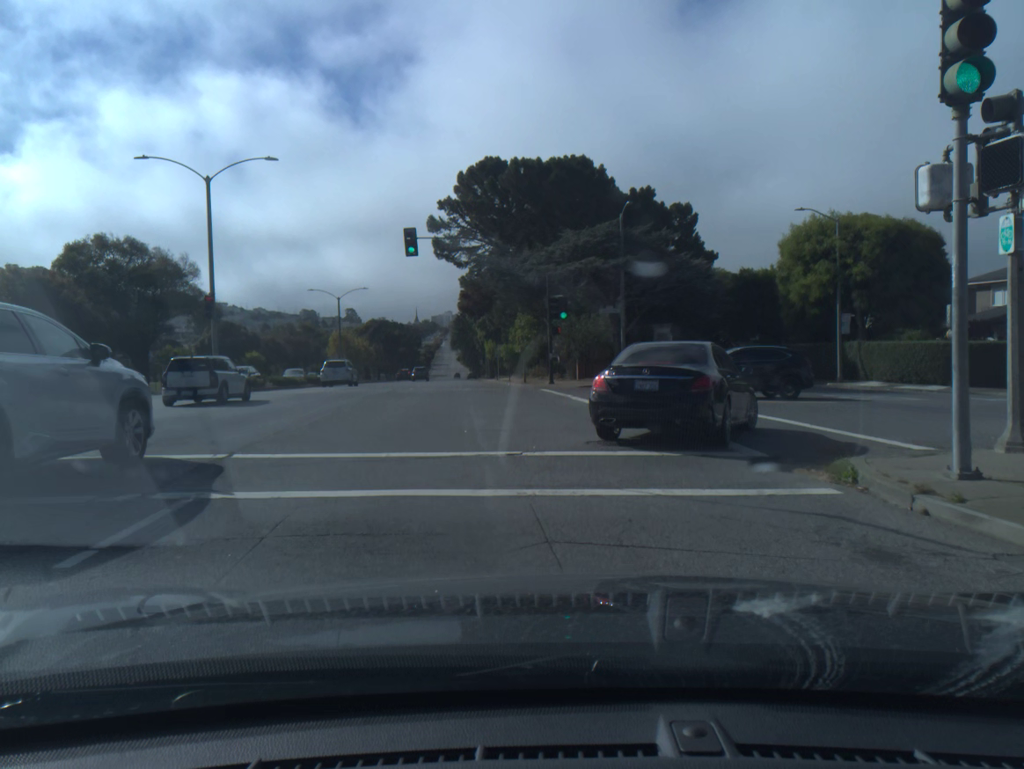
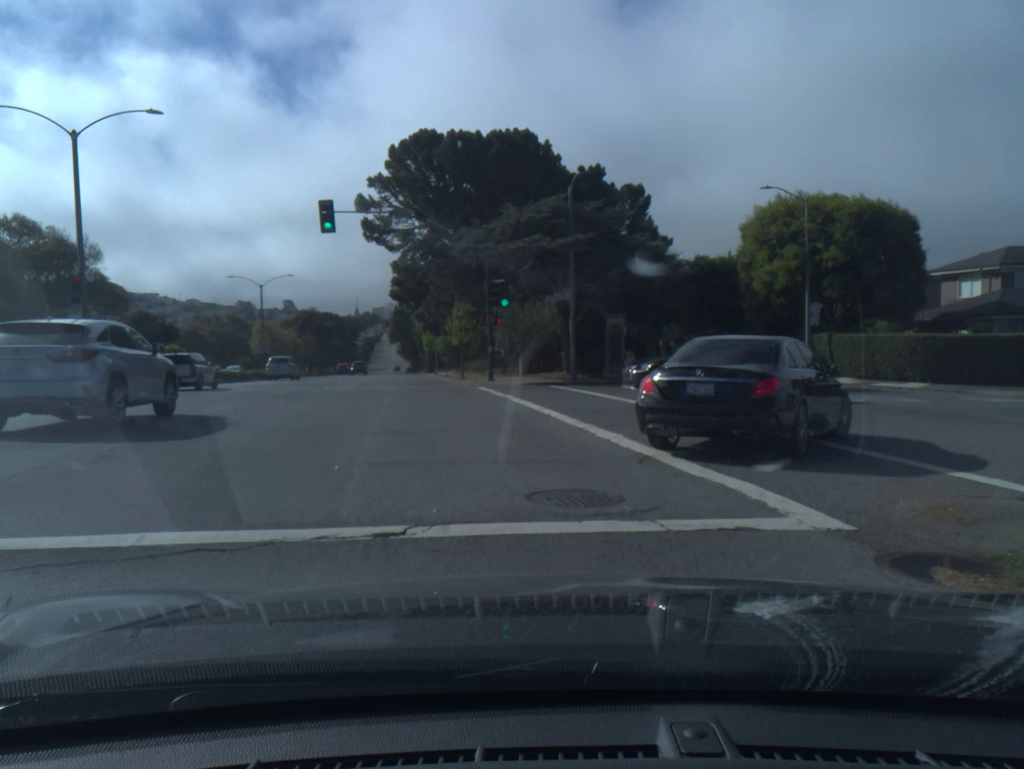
(+0.2, +4.5) m; +4°
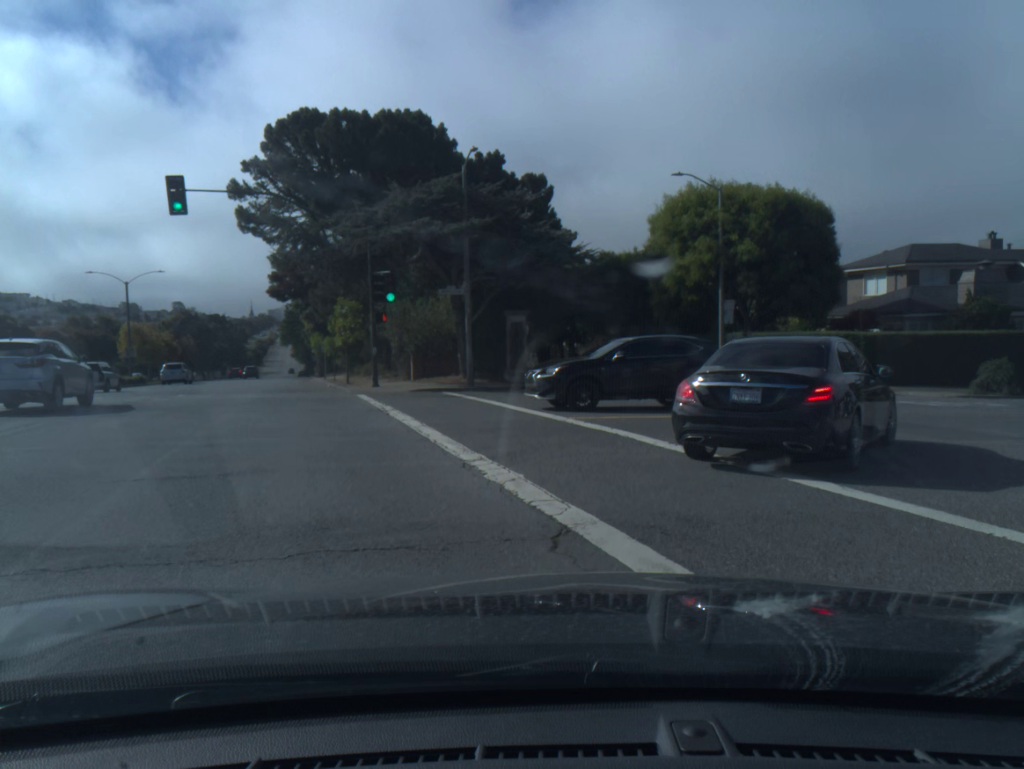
(+0.3, +3.9) m; +10°
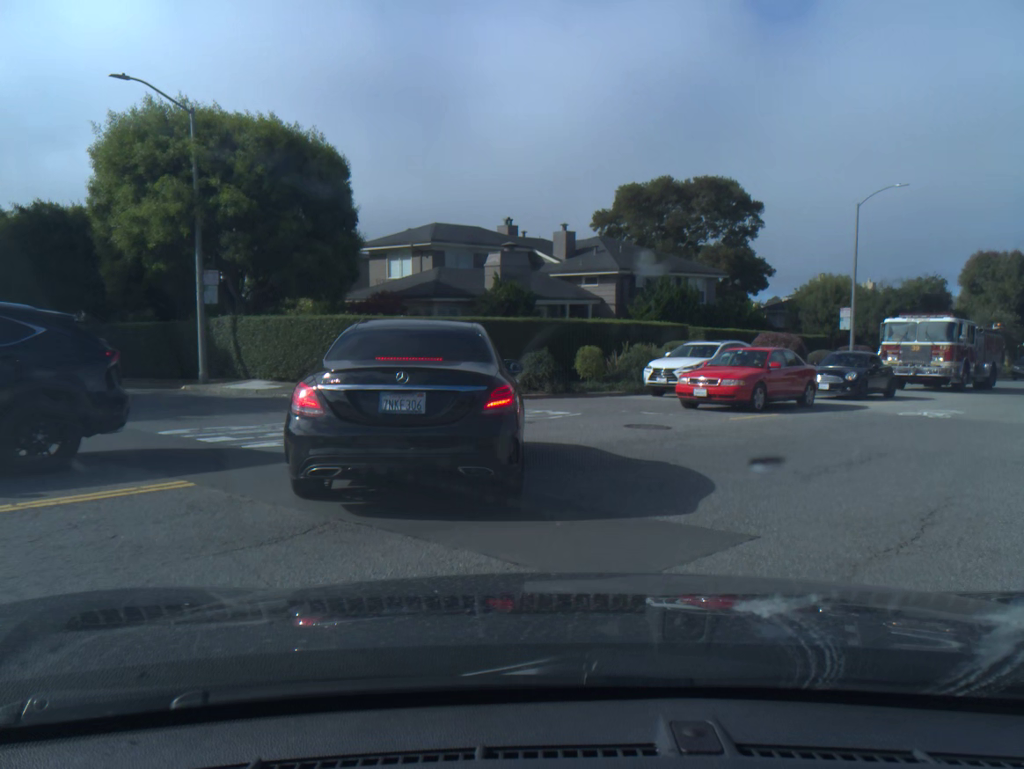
(+2.5, +8.8) m; +34°
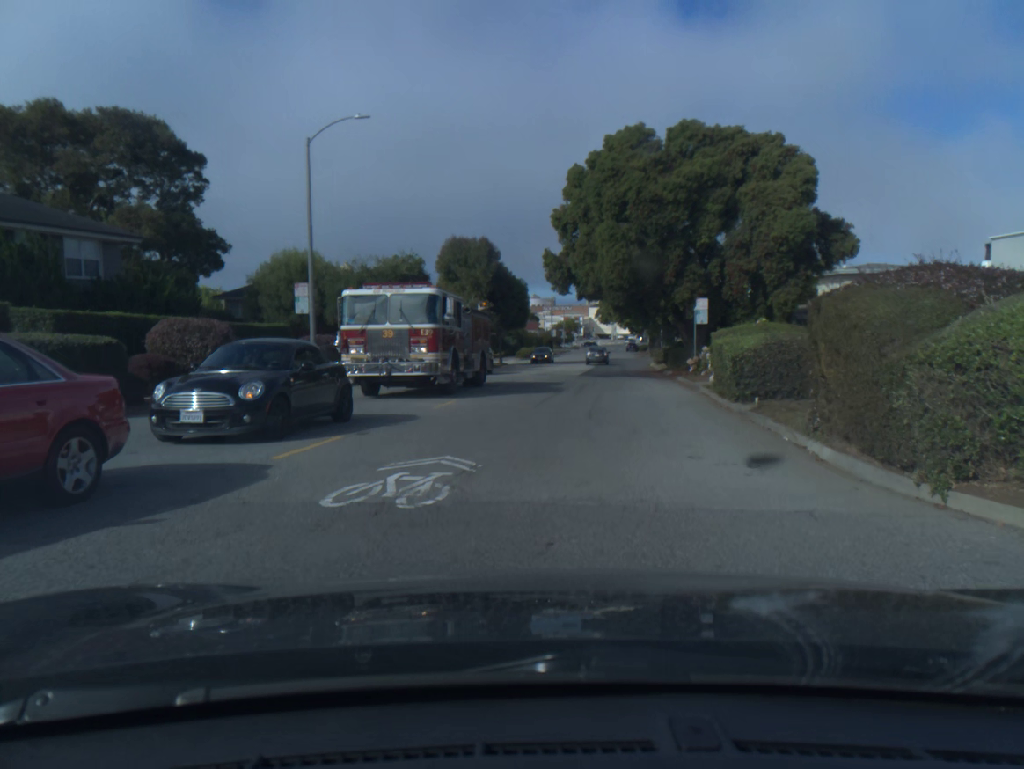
(+4.2, +11.7) m; +30°
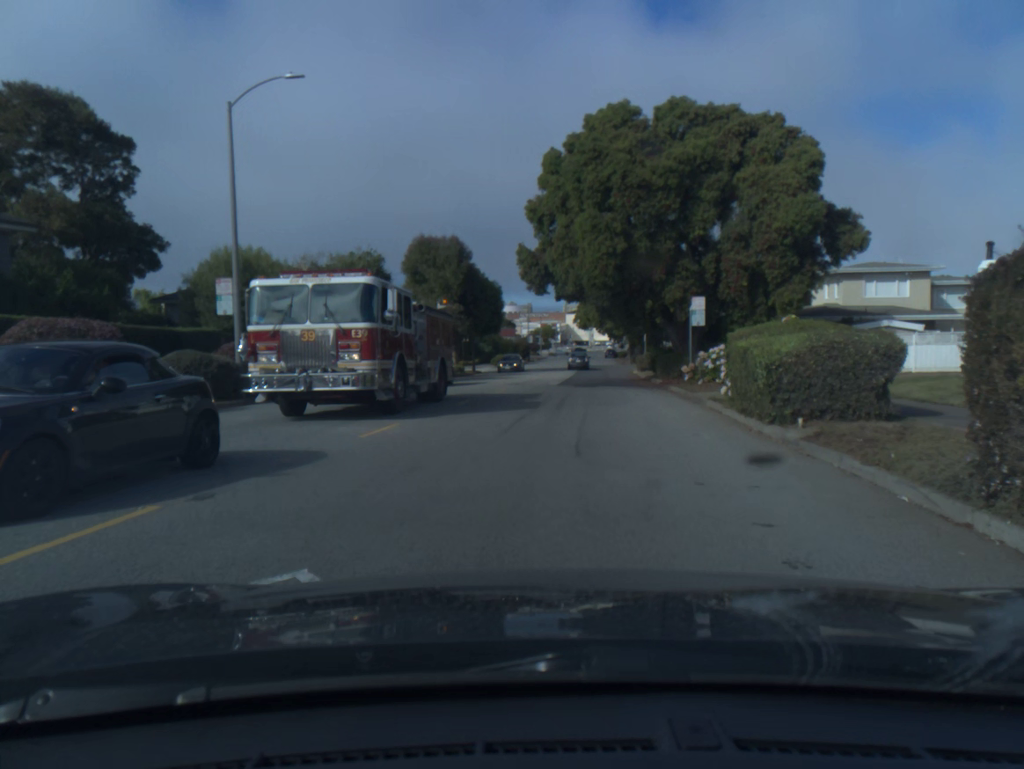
(0.0, +4.3) m; +1°
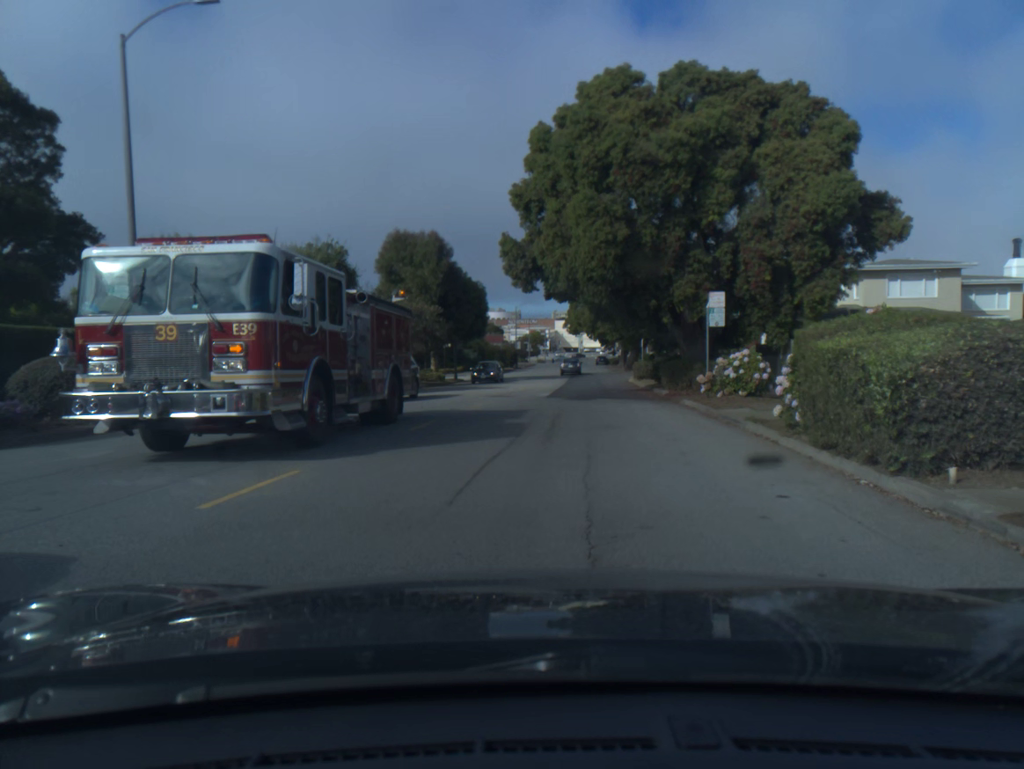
(0.0, +4.8) m; 0°
